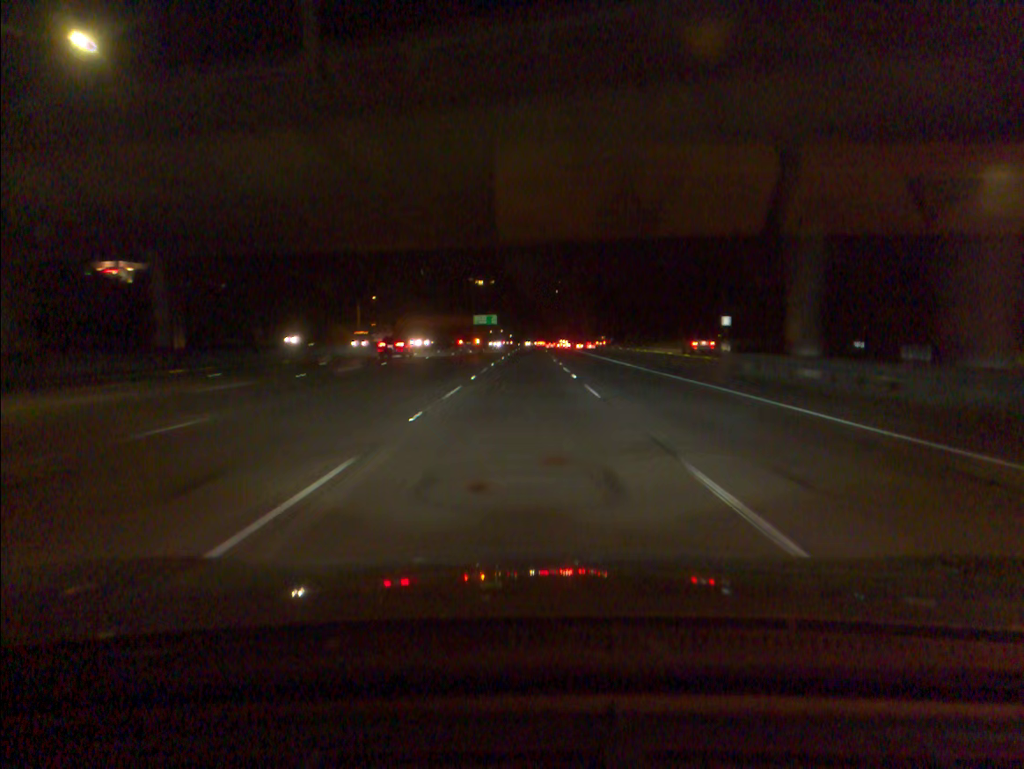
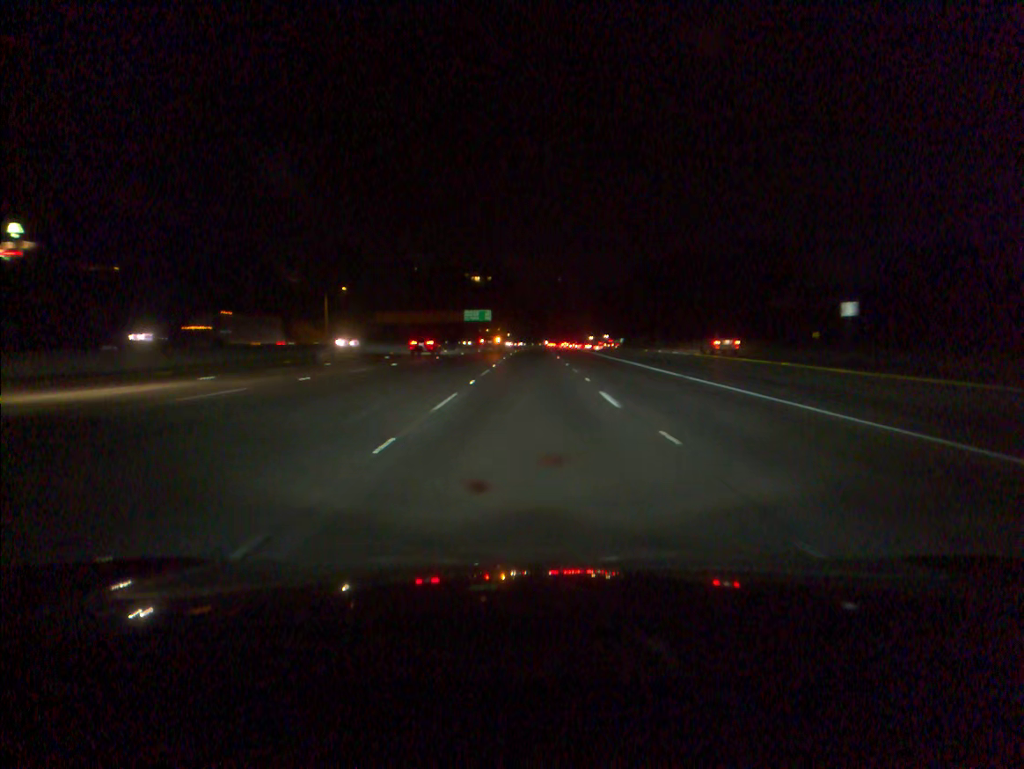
(0.0, +32.6) m; 0°
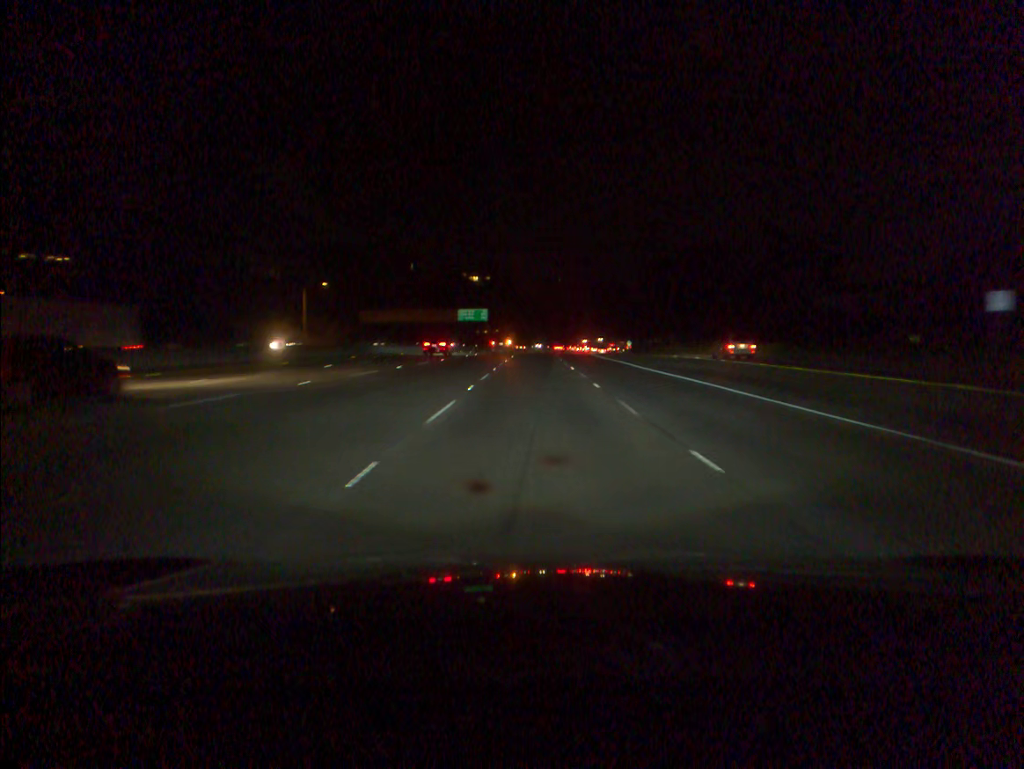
(0.0, +16.4) m; 0°
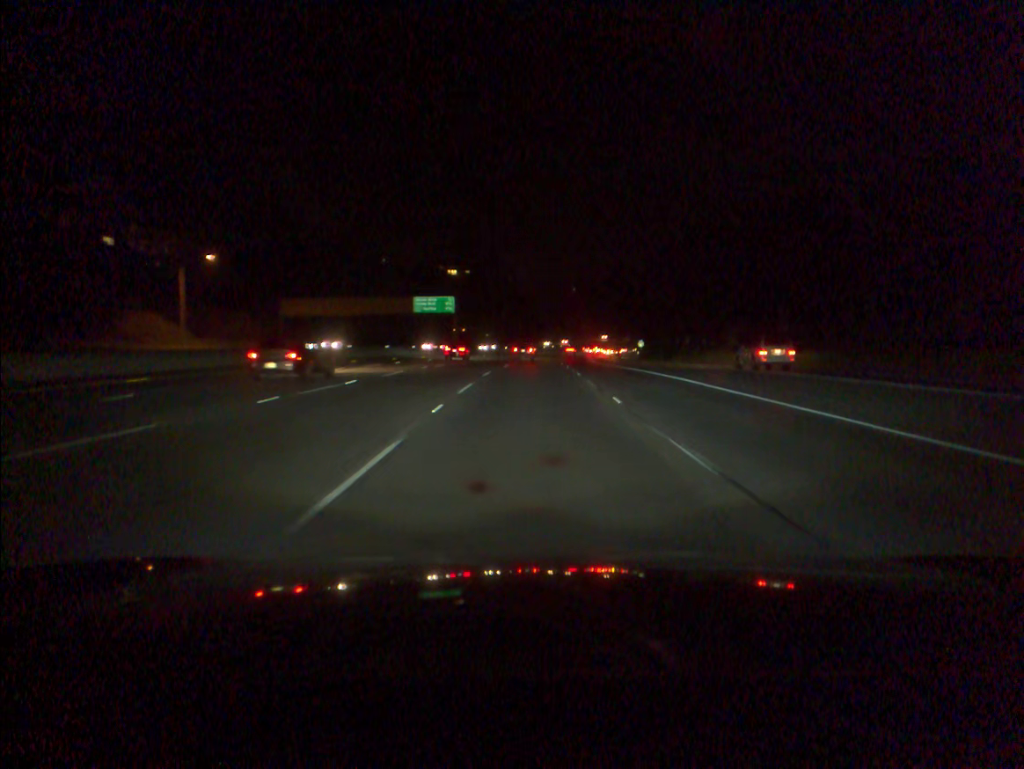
(+0.4, +49.8) m; +1°
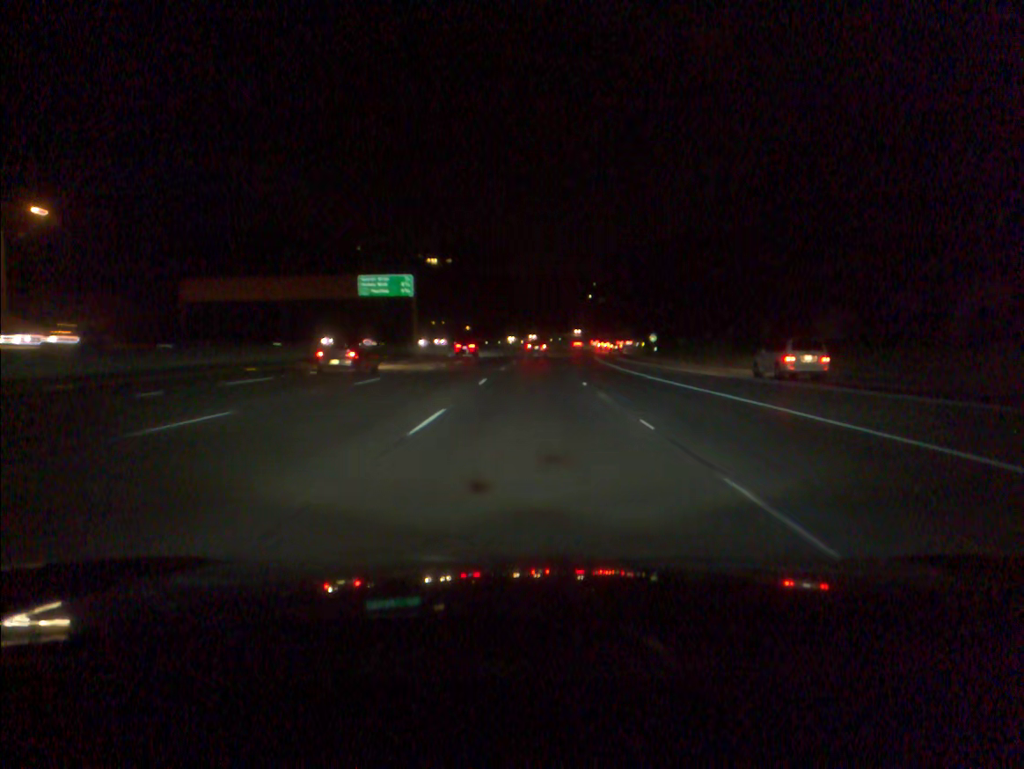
(+0.3, +33.6) m; +1°
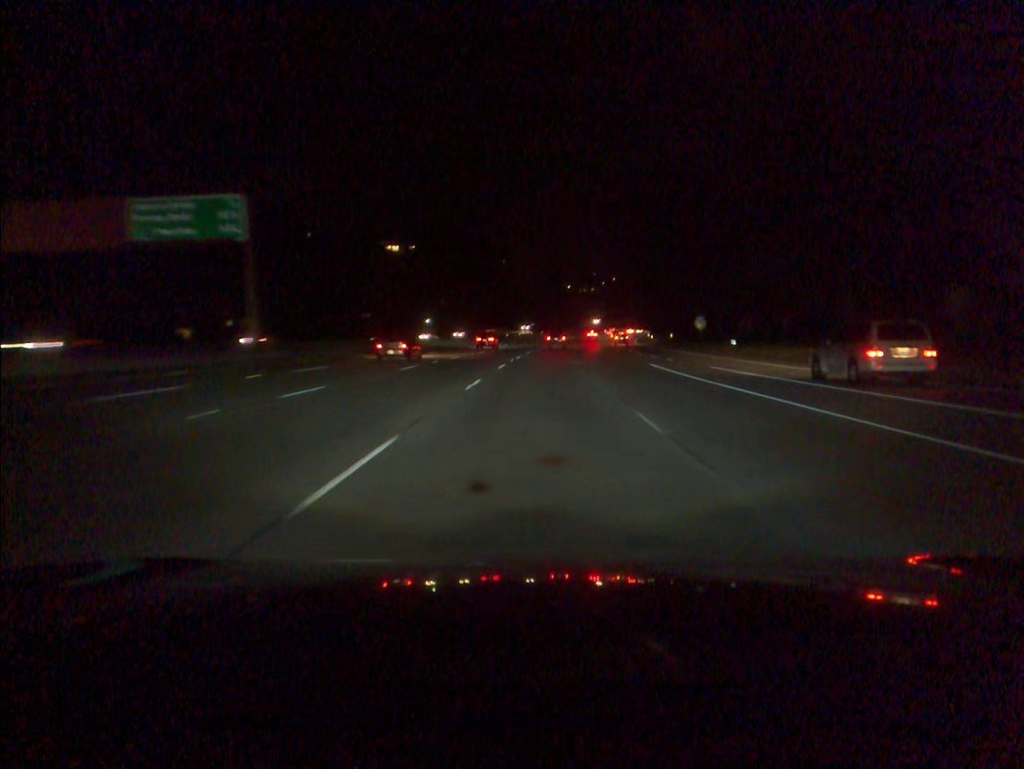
(+0.7, +51.3) m; +2°
